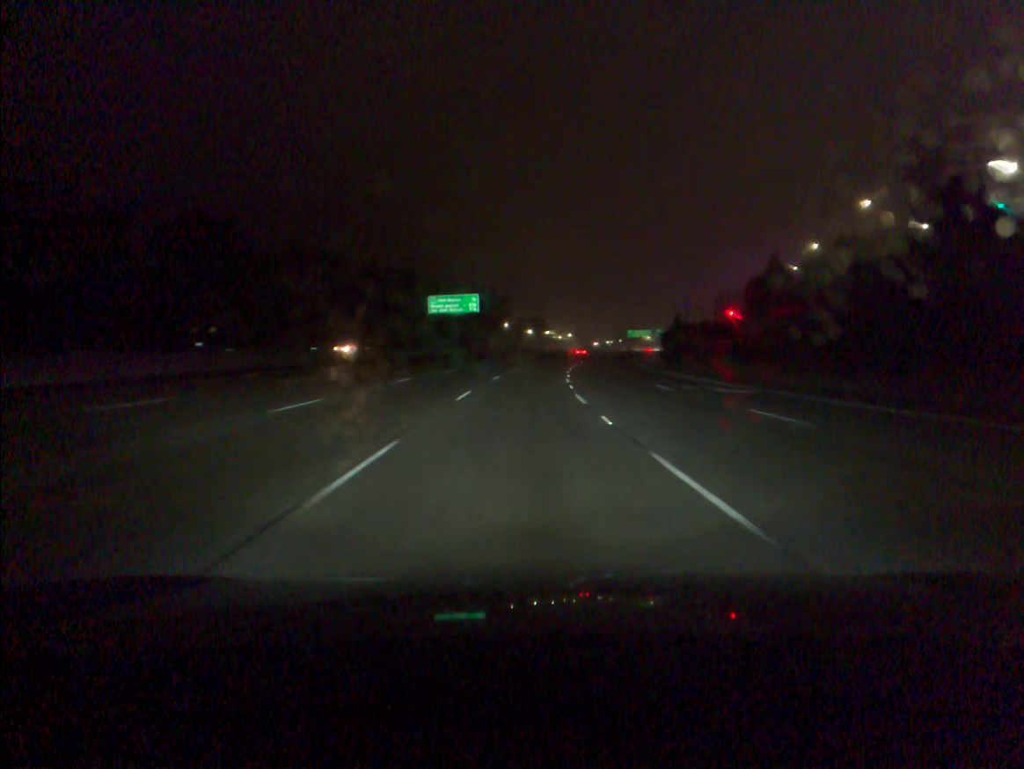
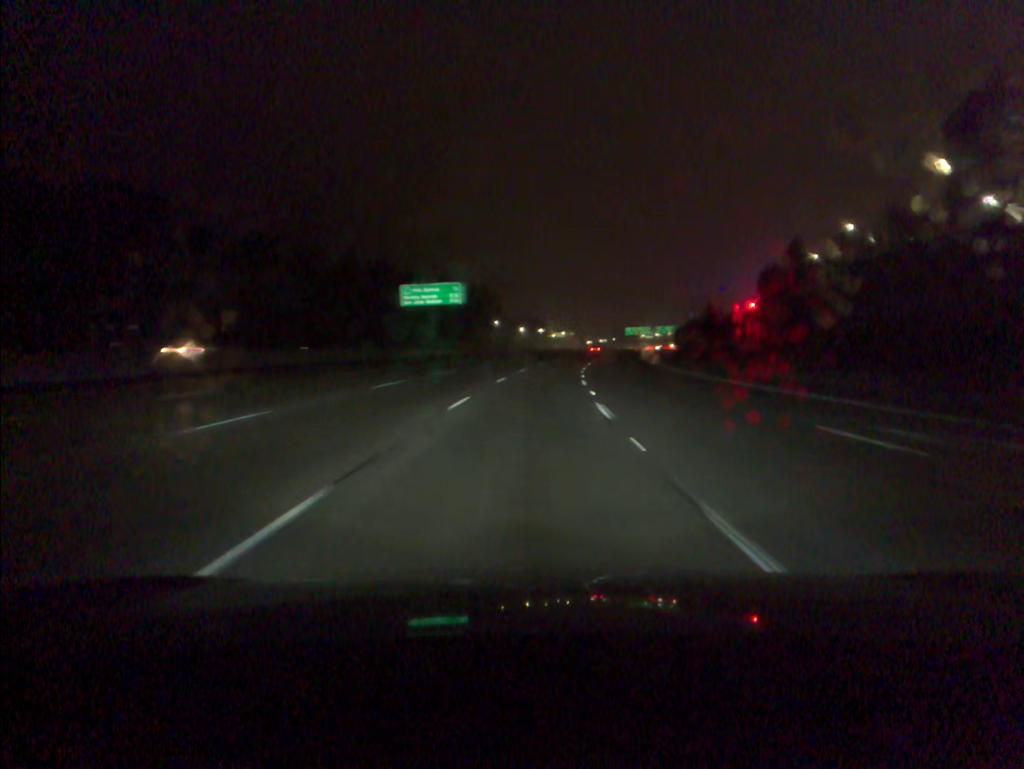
(+0.1, +18.6) m; +1°
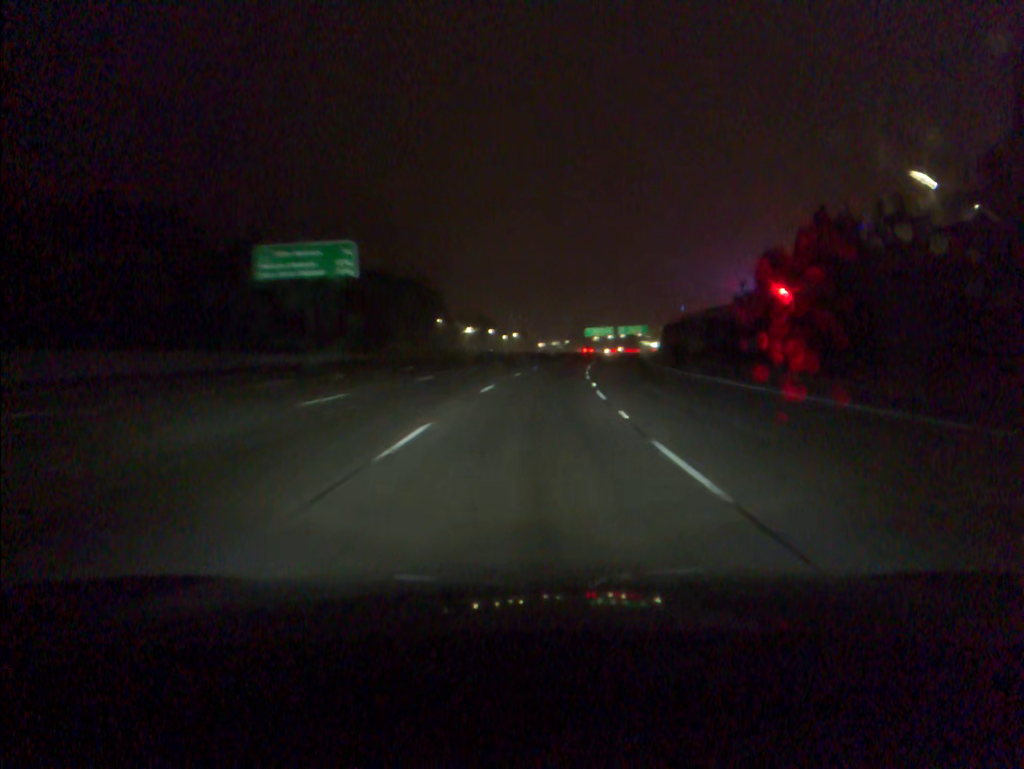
(+1.0, +37.1) m; +3°
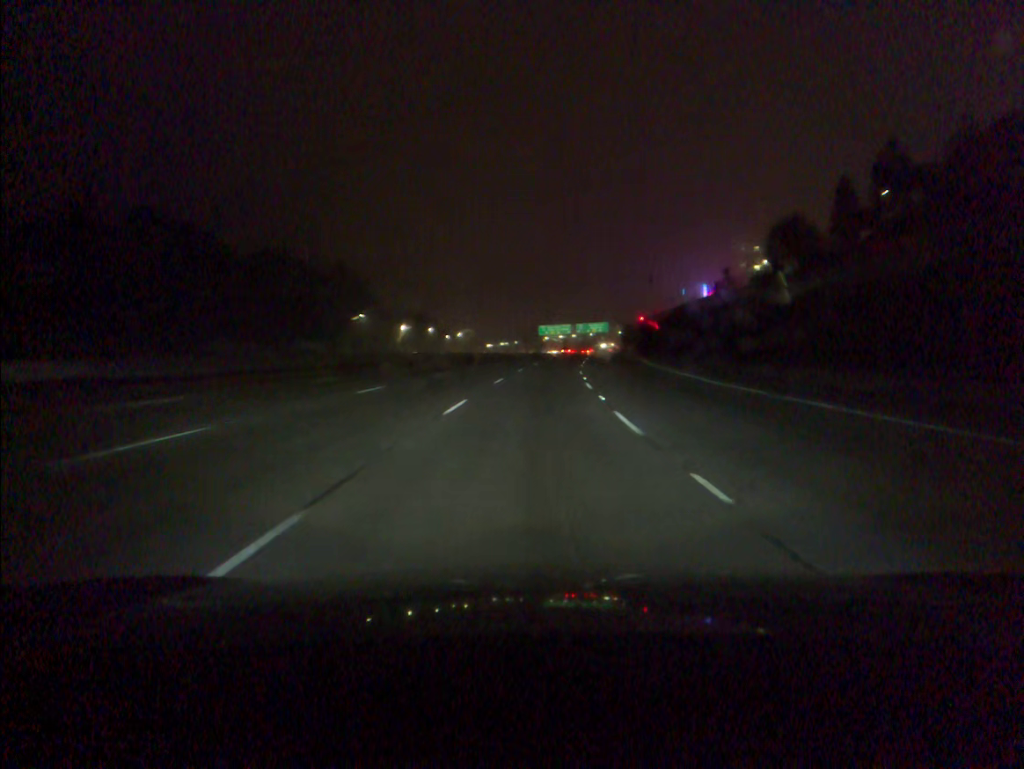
(+1.4, +36.9) m; +4°
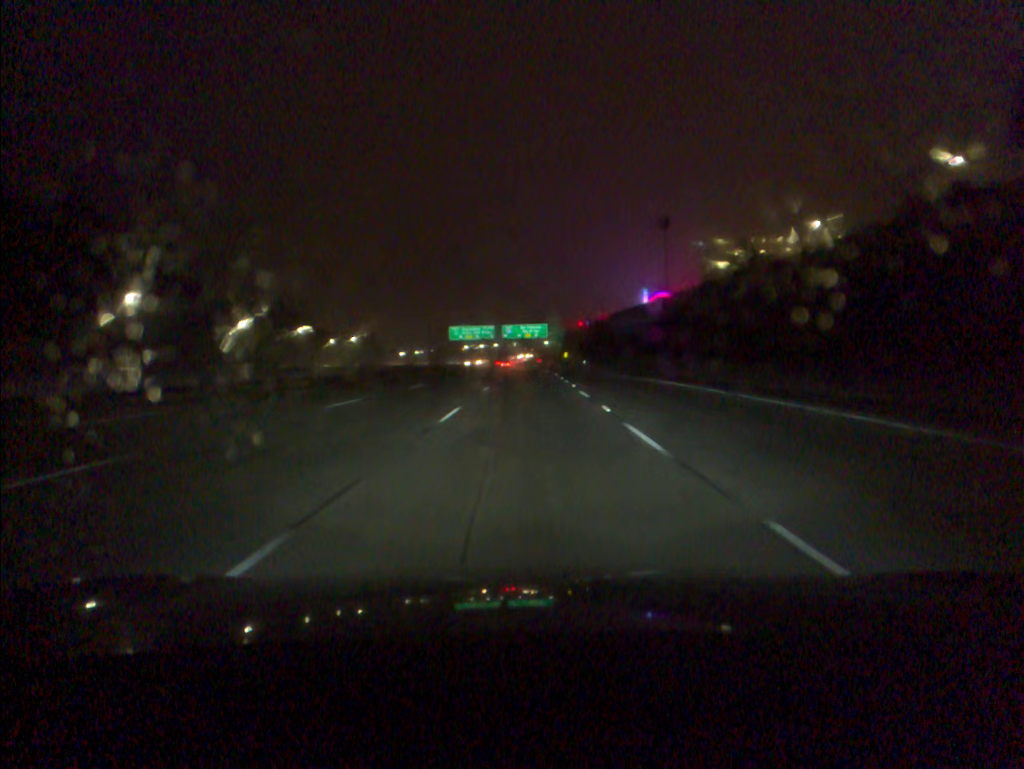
(+3.9, +73.5) m; +6°
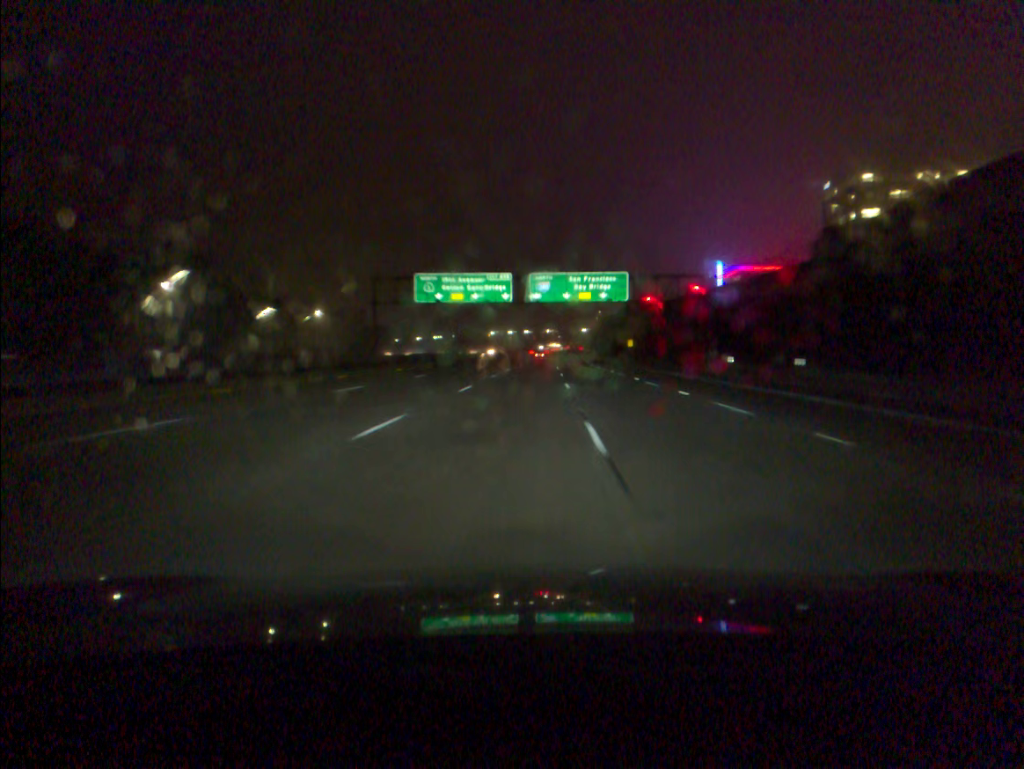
(-1.6, +92.4) m; -2°
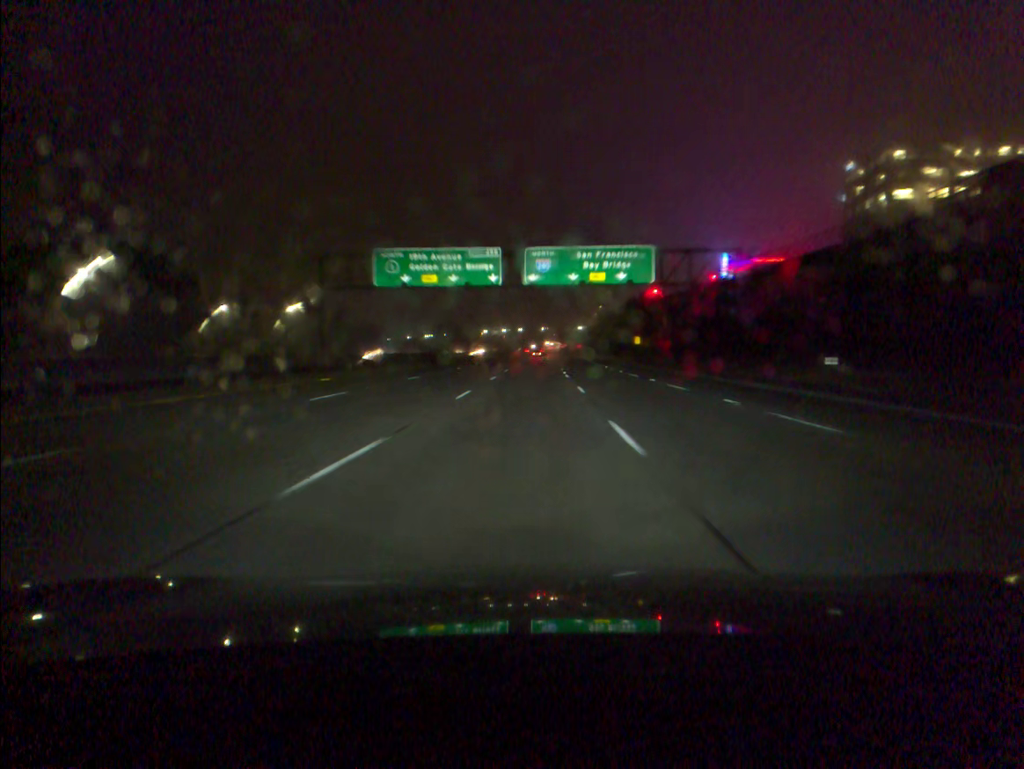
(+0.1, +18.6) m; +1°
